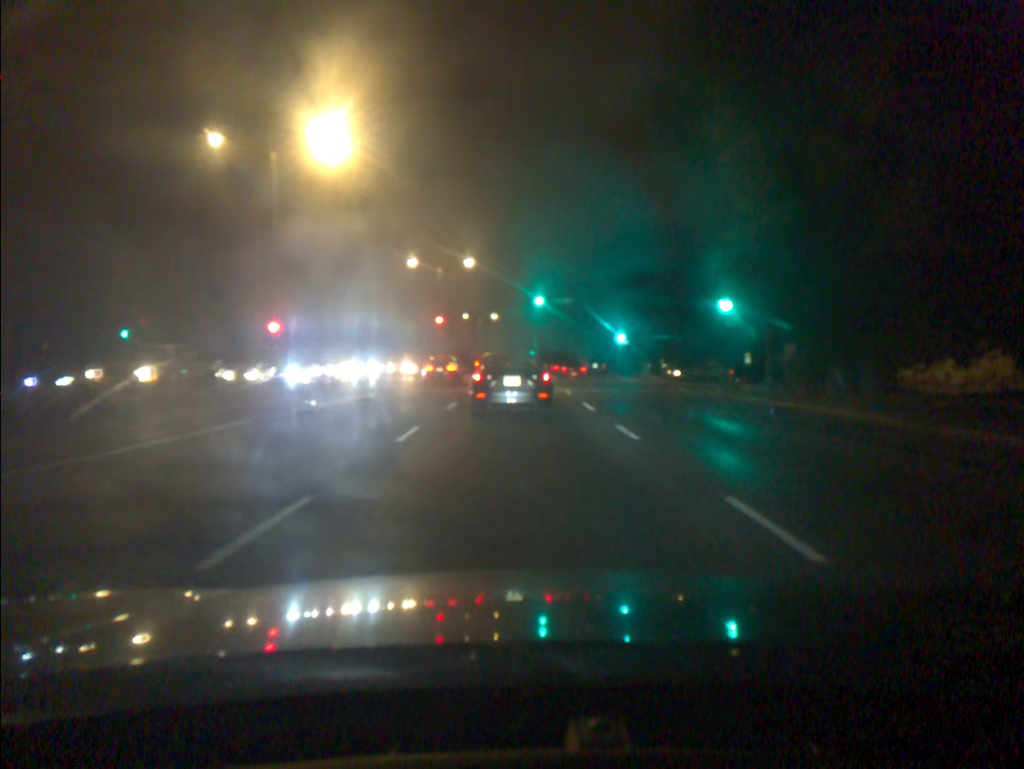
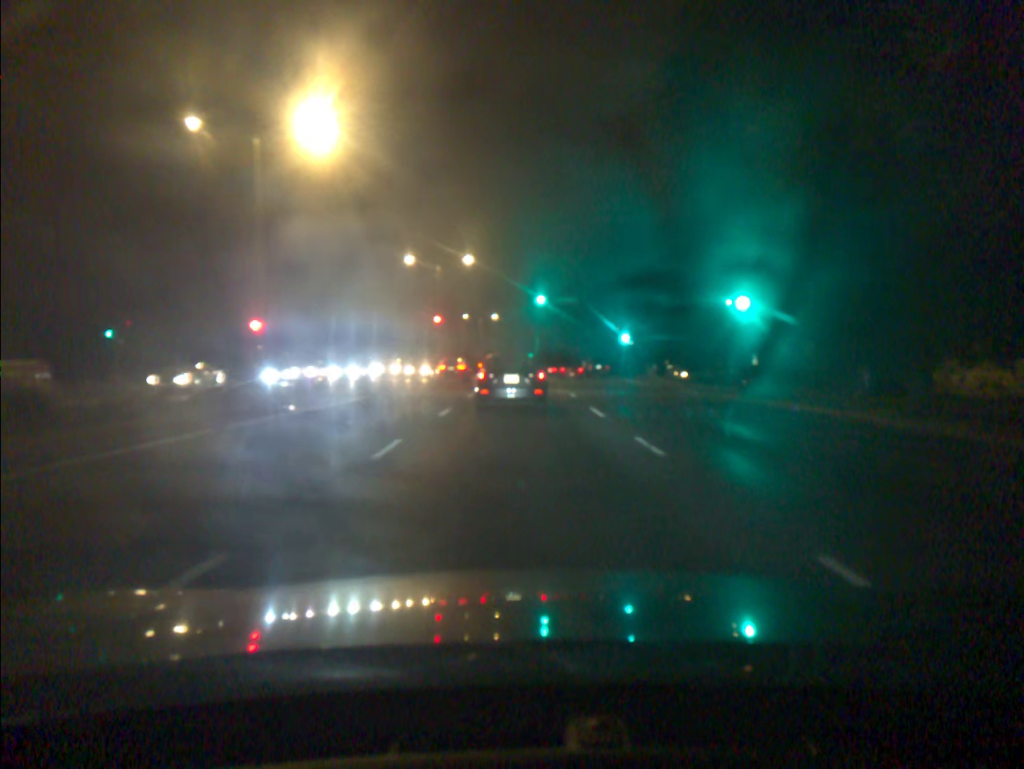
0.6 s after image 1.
(0.0, +2.1) m; -1°
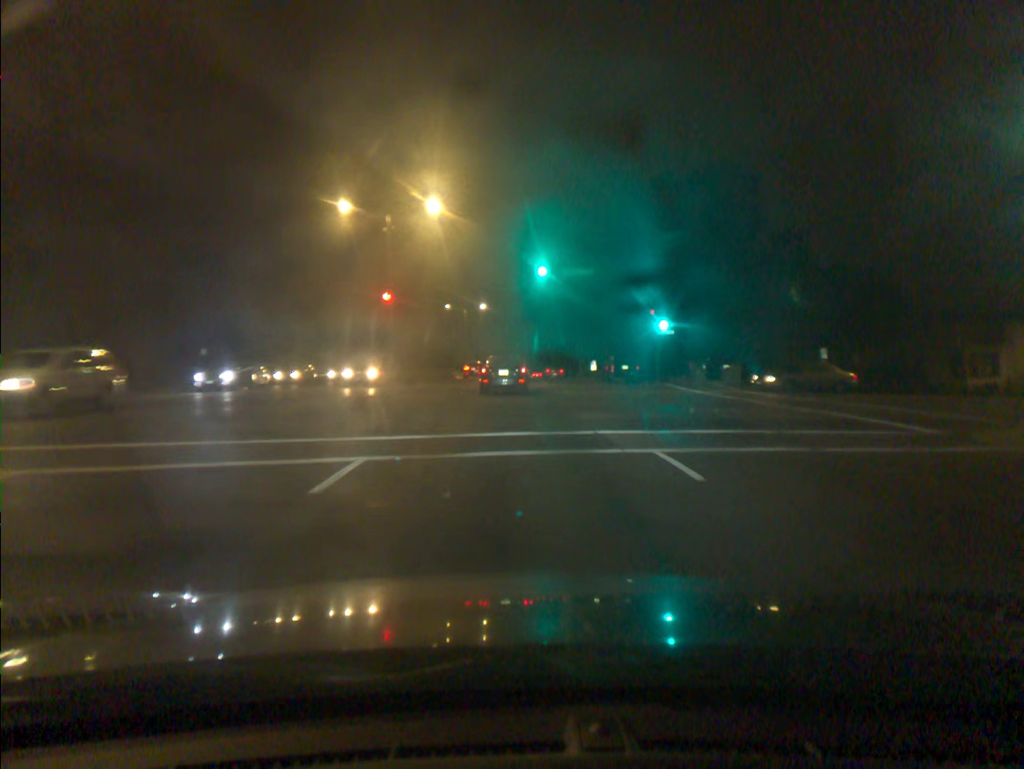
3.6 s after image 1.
(-0.3, +19.0) m; -1°
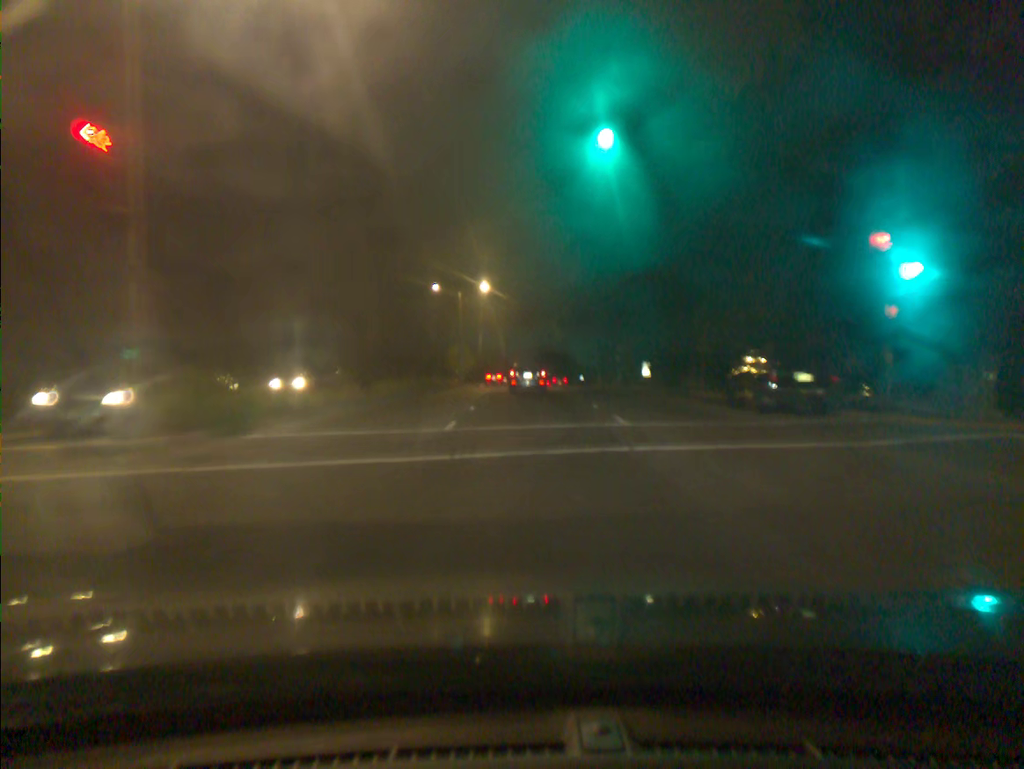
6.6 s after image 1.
(-0.2, +27.2) m; -1°
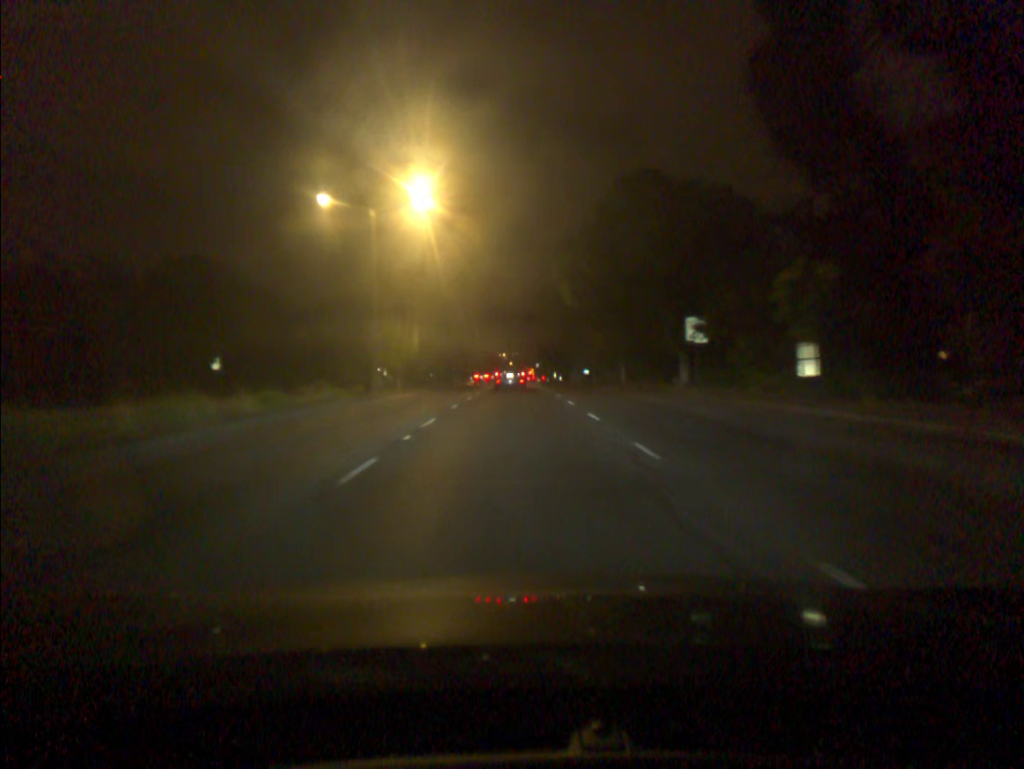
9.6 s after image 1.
(+0.7, +34.6) m; +1°
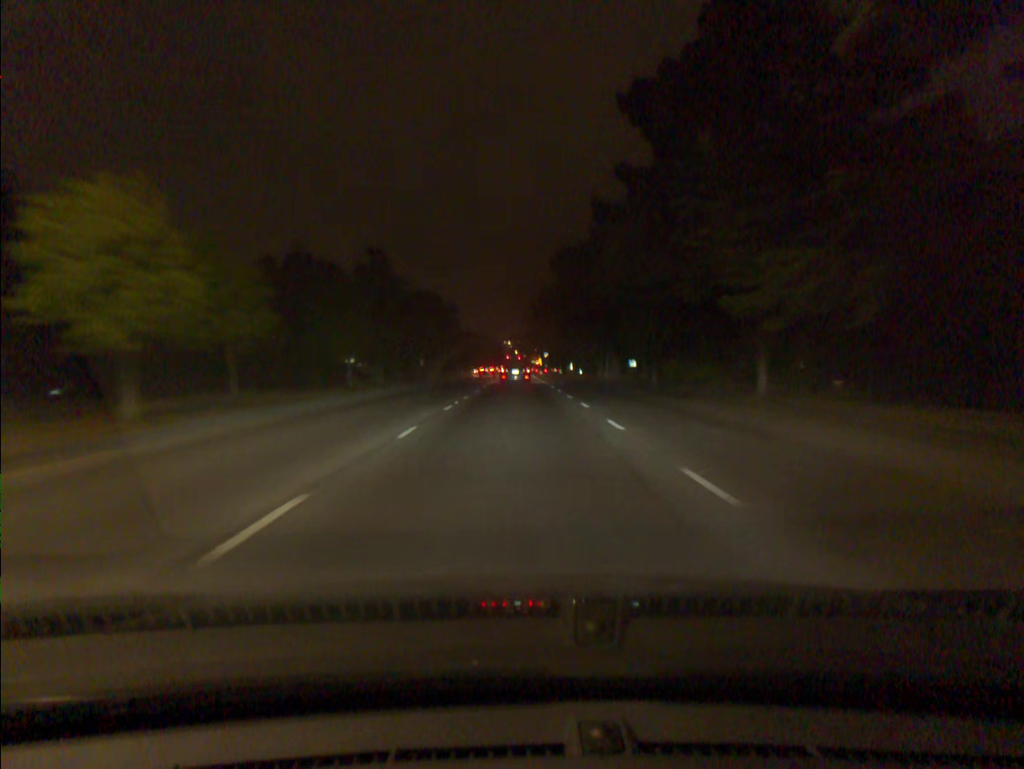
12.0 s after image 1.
(-0.2, +32.7) m; -1°
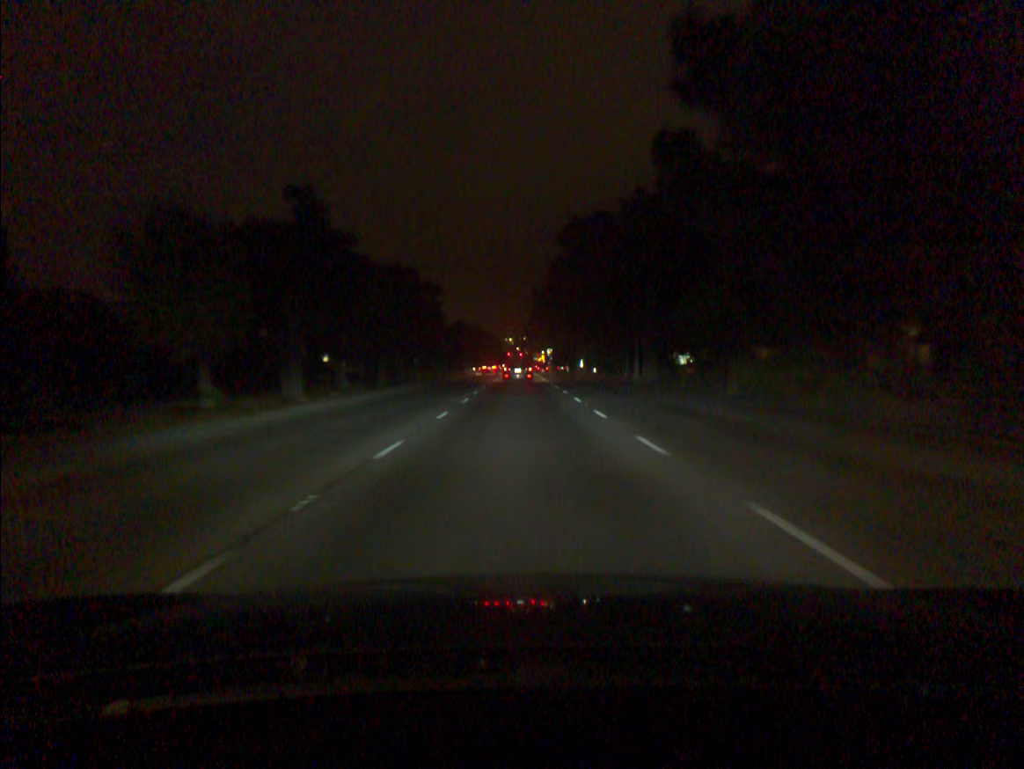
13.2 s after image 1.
(0.0, +17.1) m; 0°
